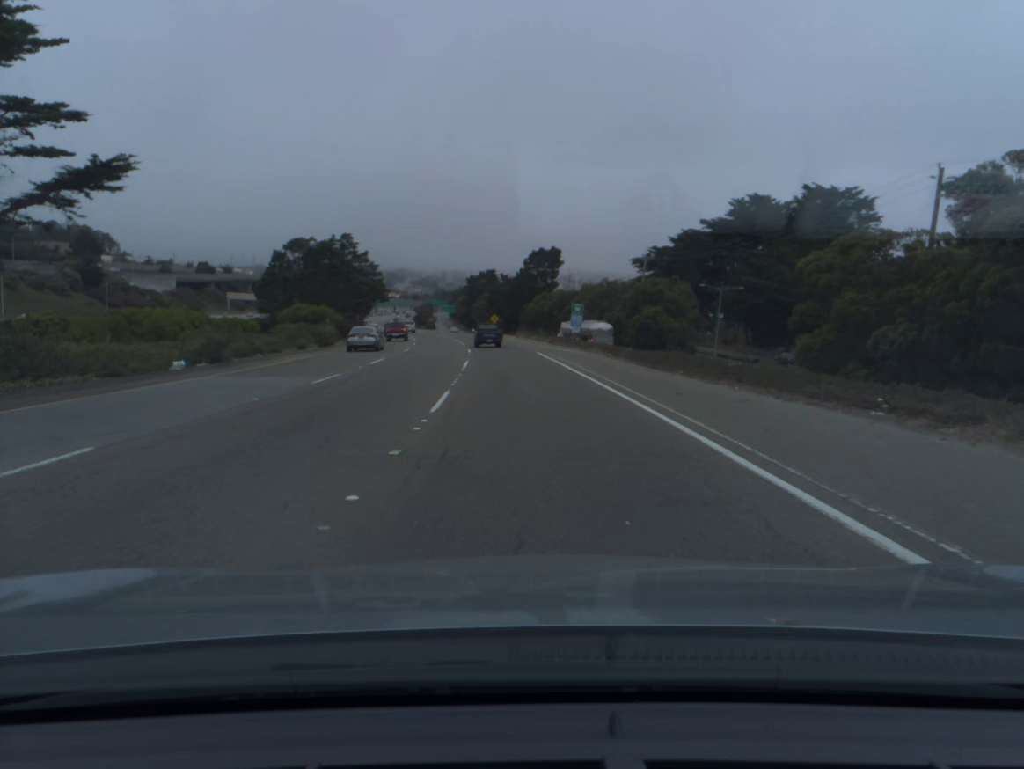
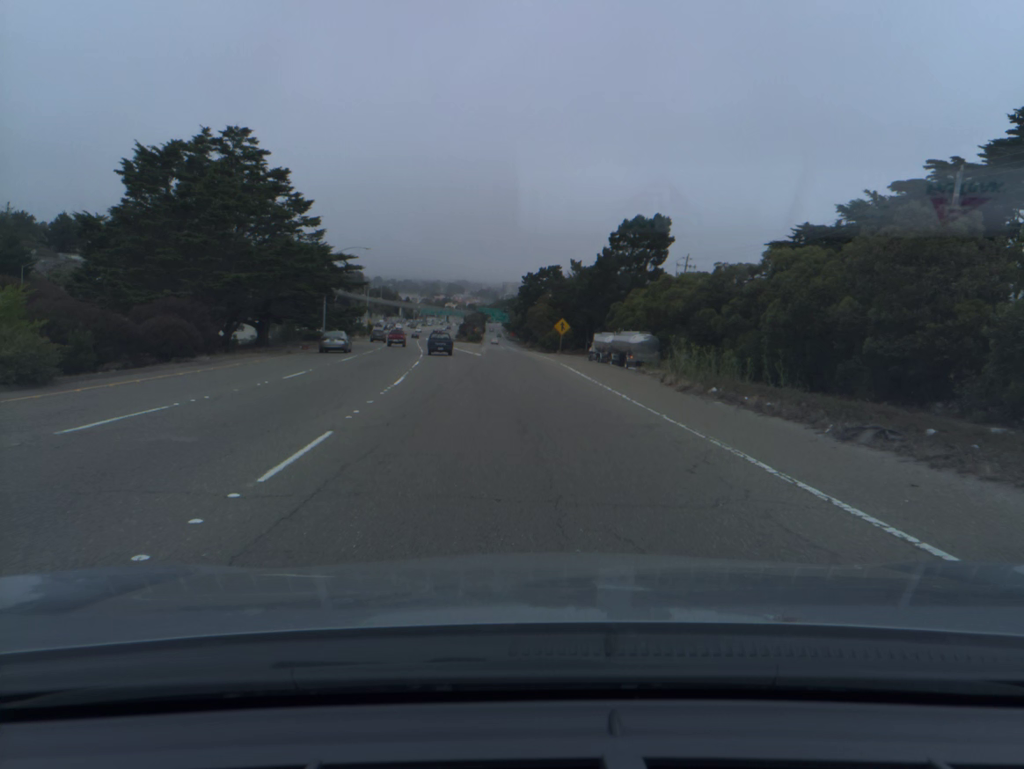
(-3.0, +64.6) m; -5°
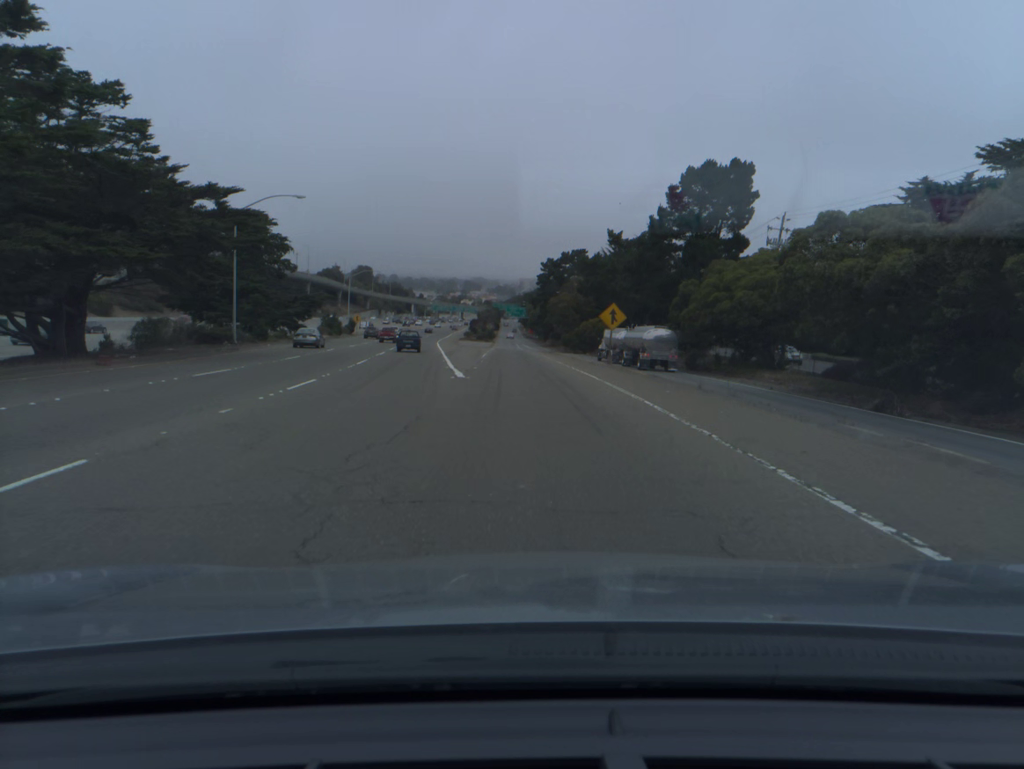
(-0.4, +31.3) m; -1°
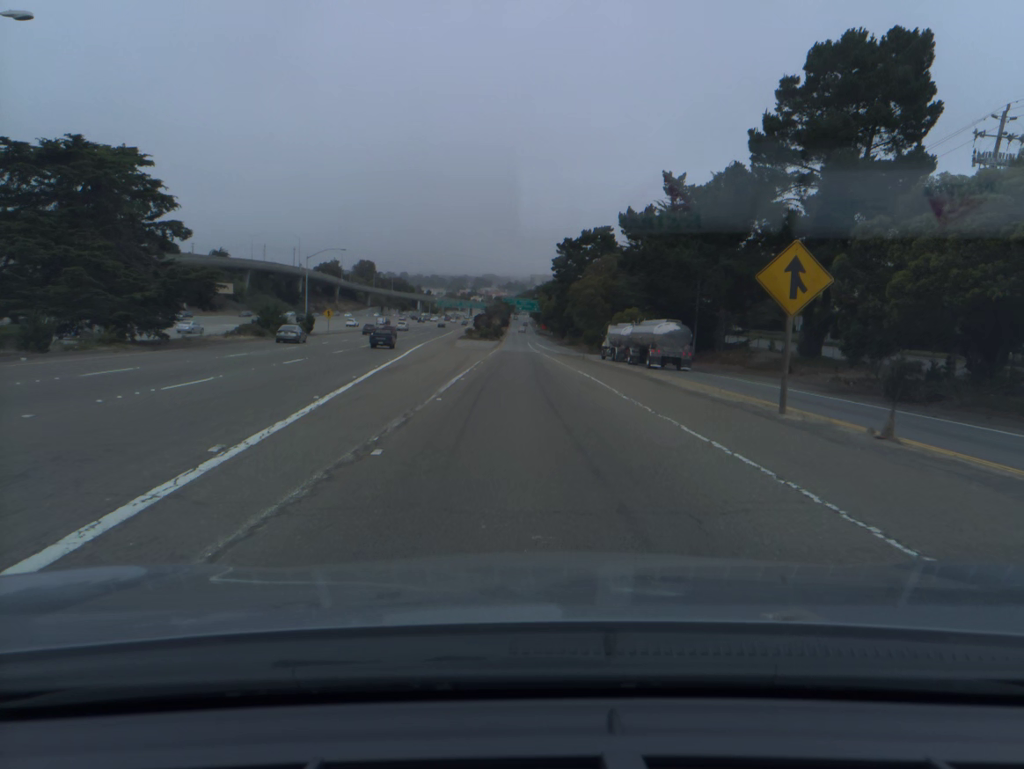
(-0.2, +30.2) m; -1°
